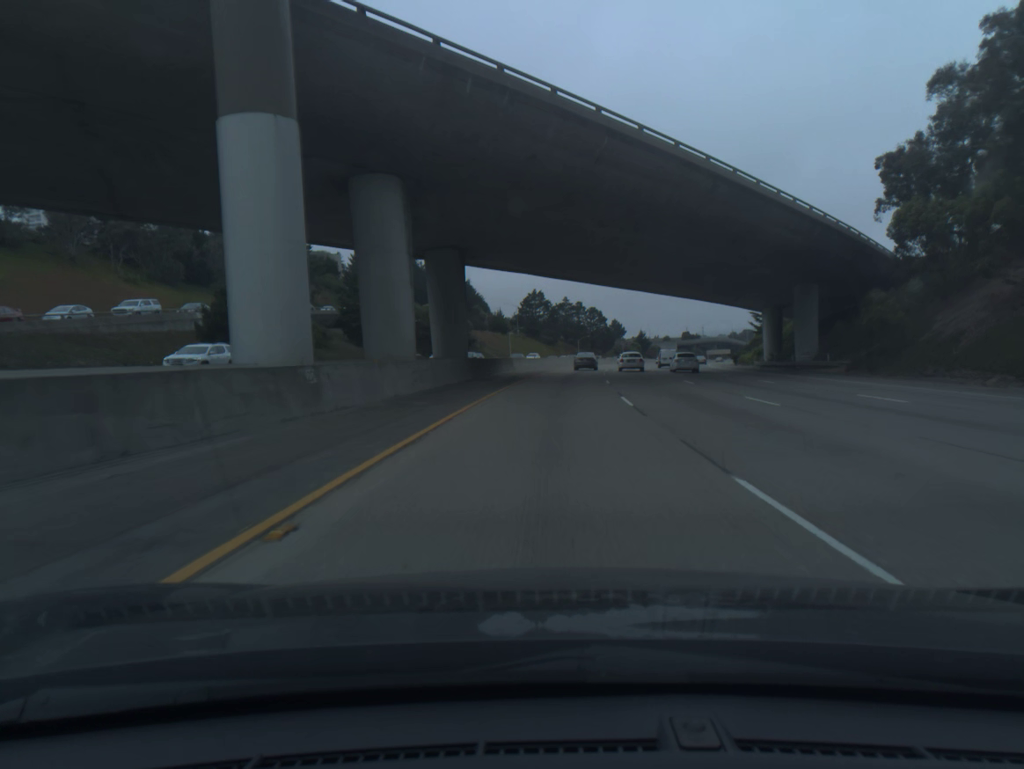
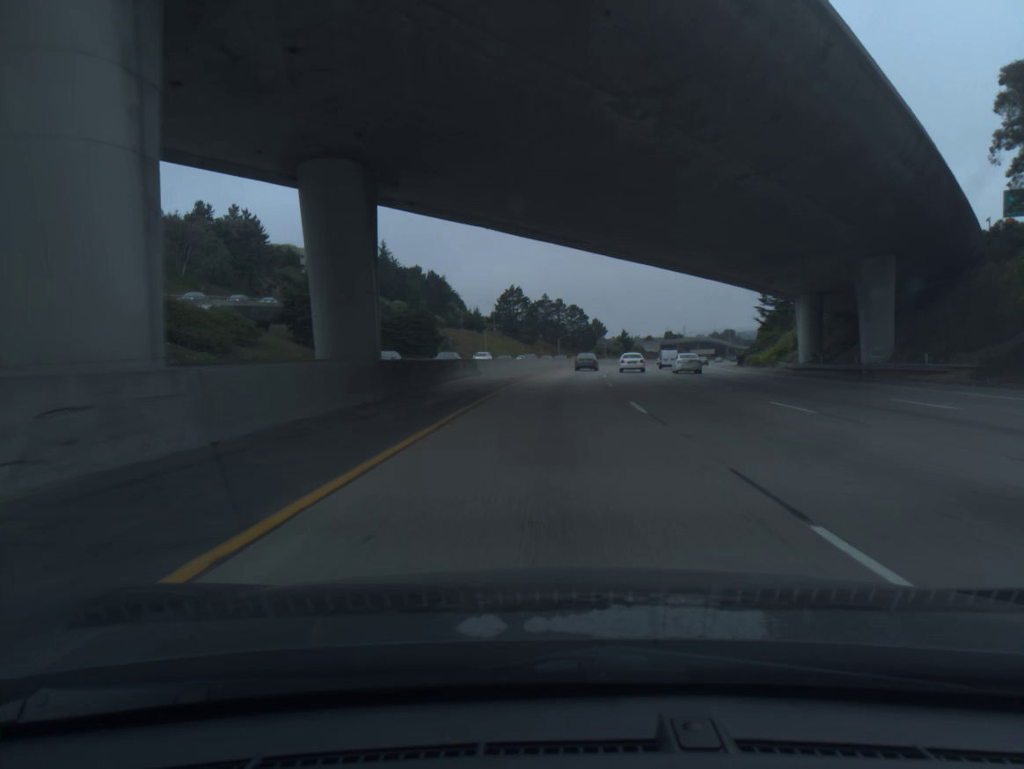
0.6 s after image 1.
(+0.2, +17.0) m; +1°
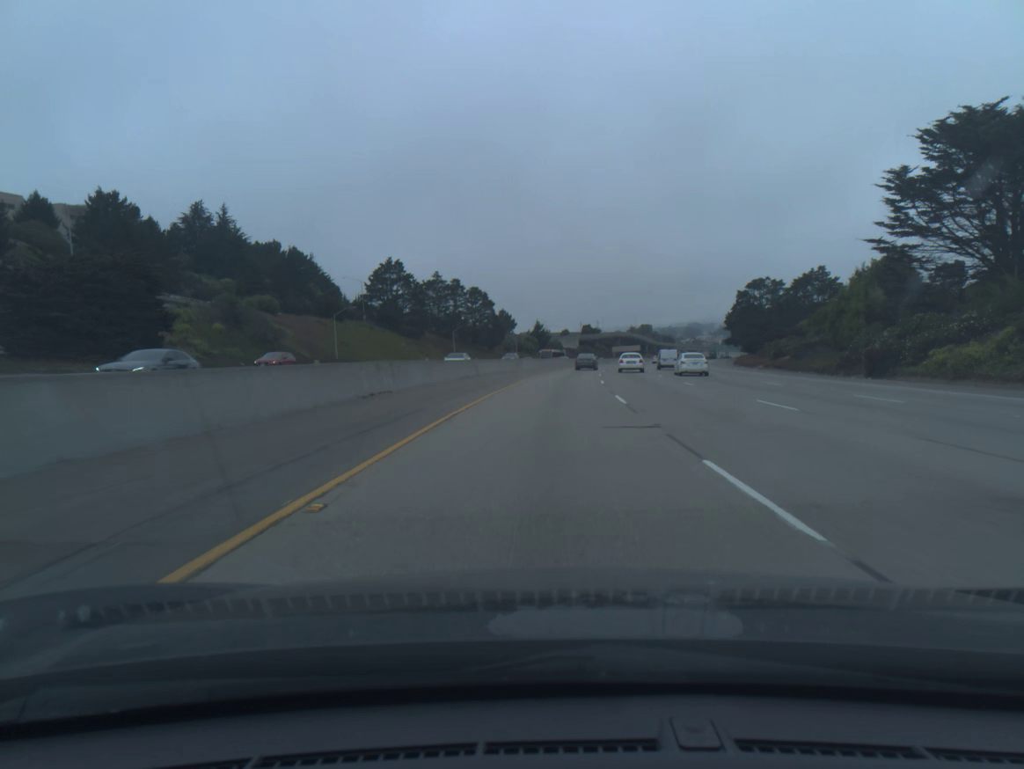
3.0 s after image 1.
(+4.0, +69.2) m; +7°
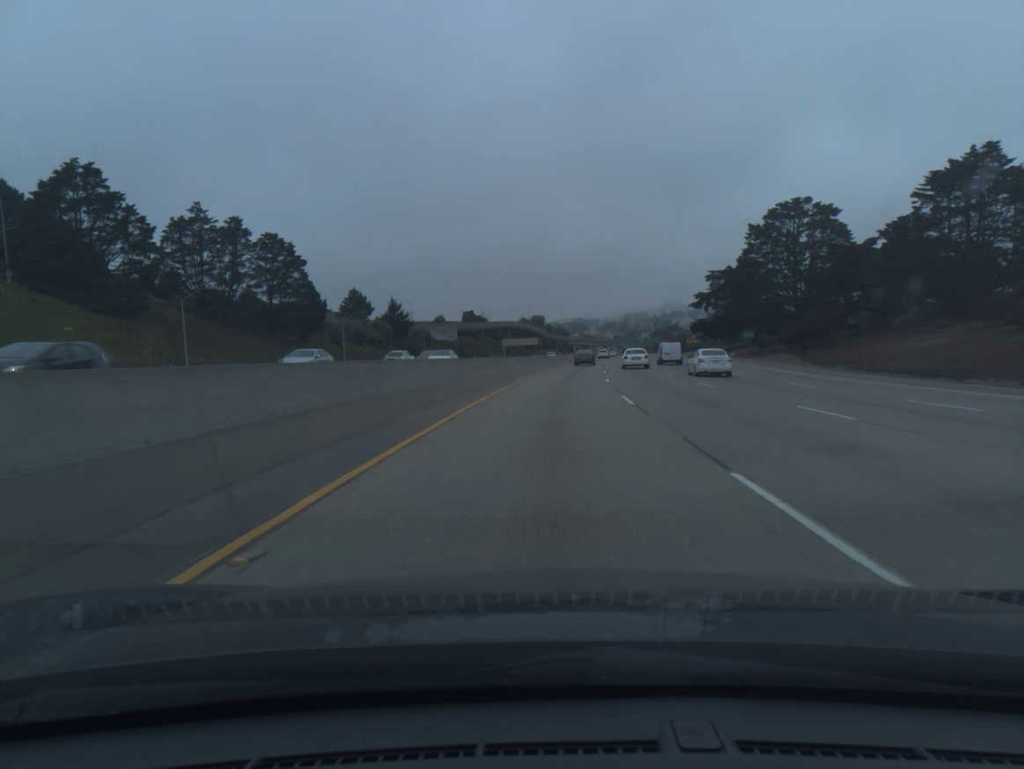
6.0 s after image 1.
(+6.2, +89.0) m; +8°
